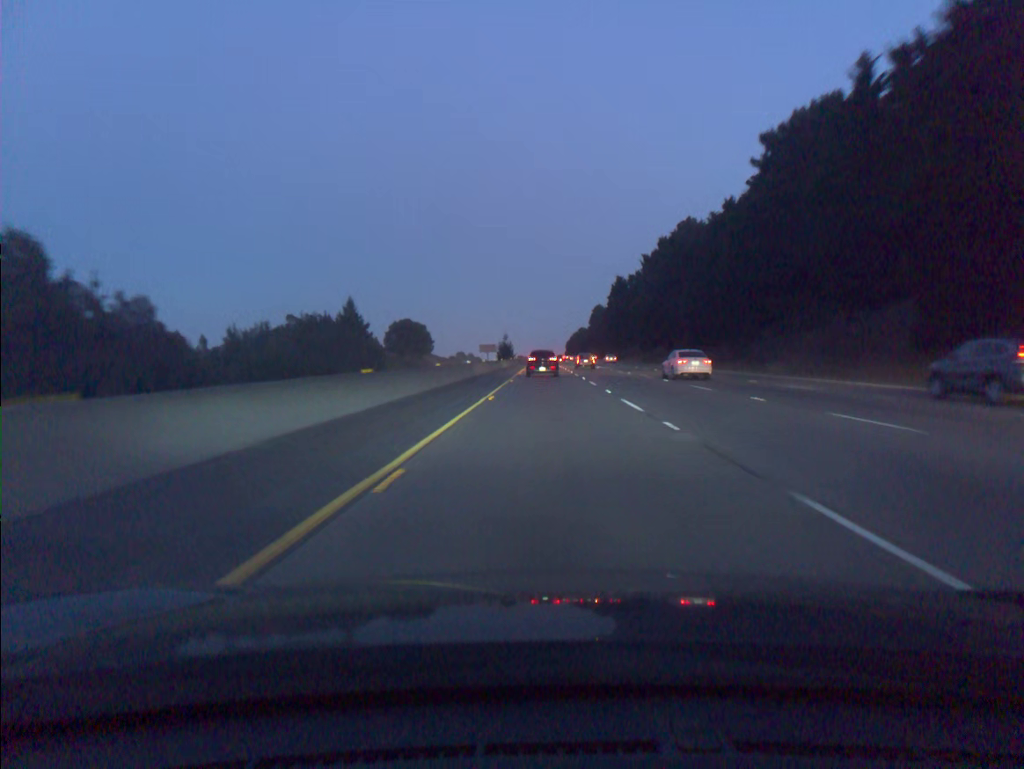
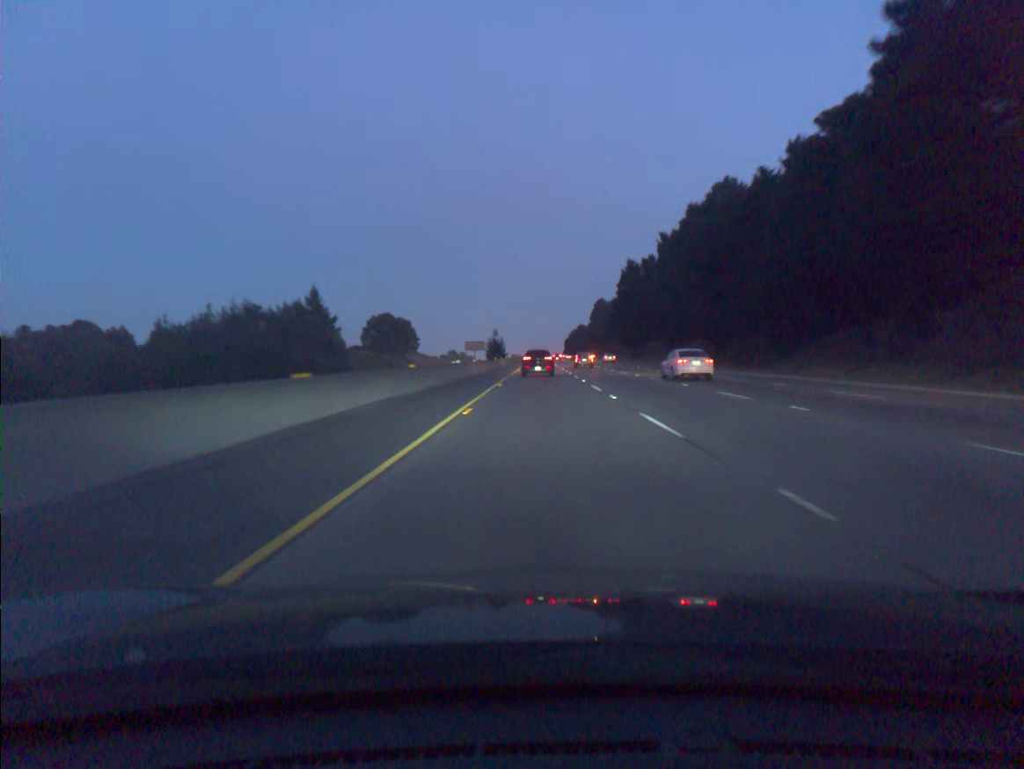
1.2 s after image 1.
(+0.1, +34.8) m; 0°
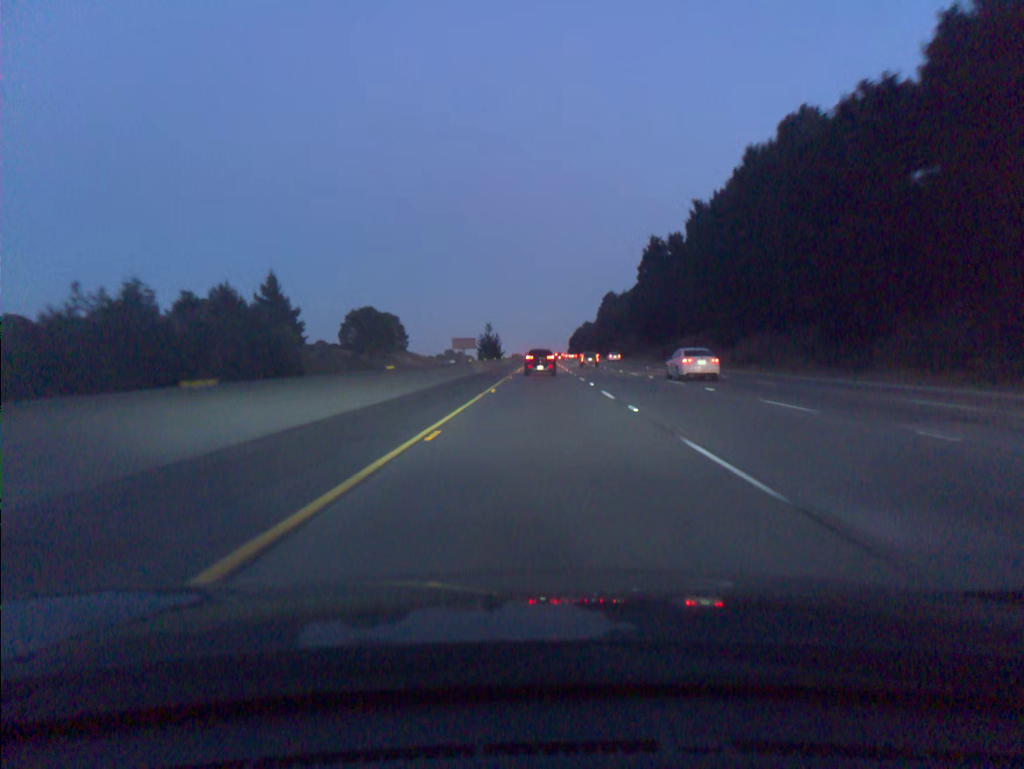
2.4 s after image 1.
(-0.1, +34.1) m; 0°
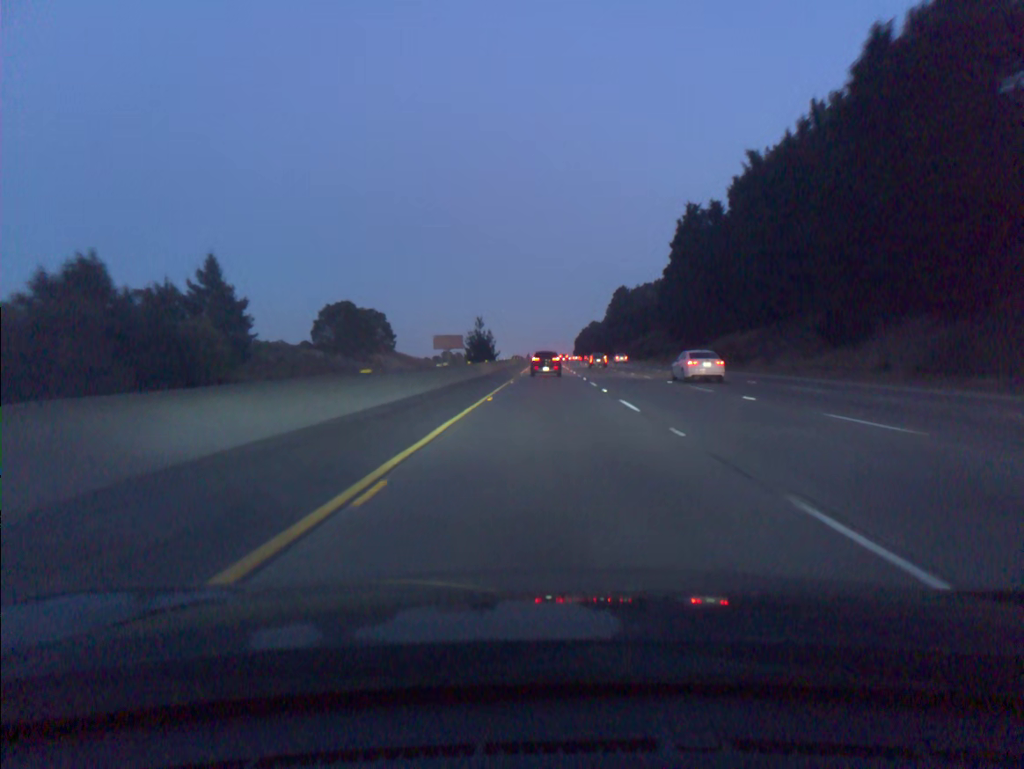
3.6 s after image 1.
(-0.1, +33.6) m; 0°
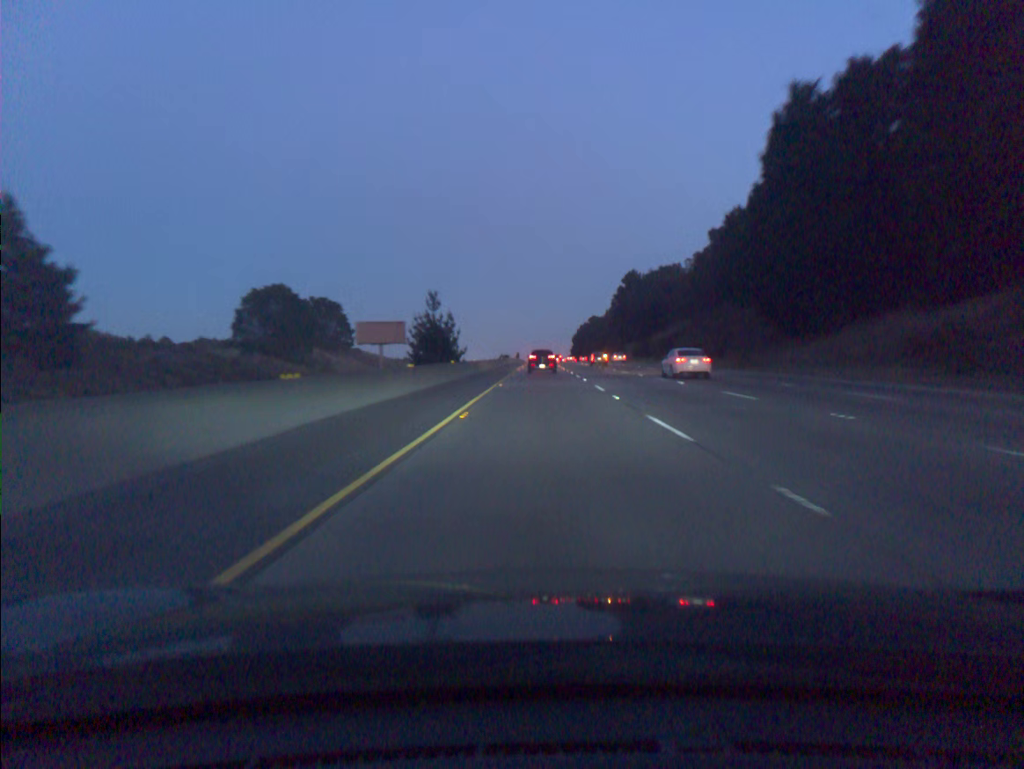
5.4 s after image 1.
(+0.2, +49.9) m; 0°
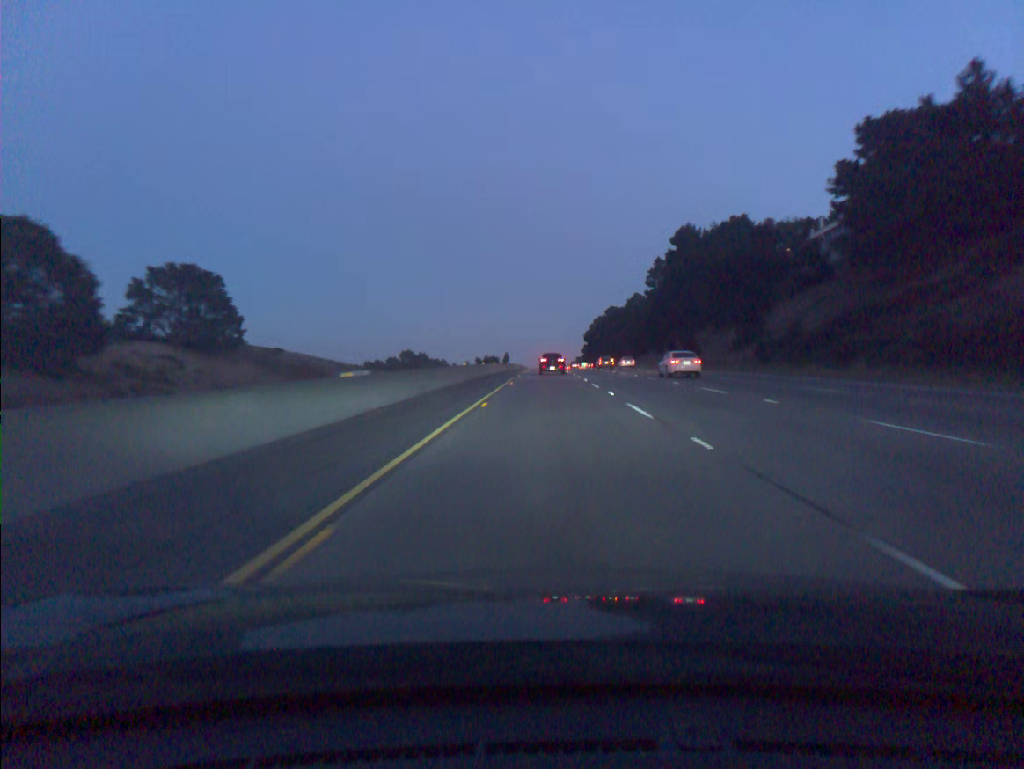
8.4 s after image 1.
(-0.4, +83.4) m; 0°
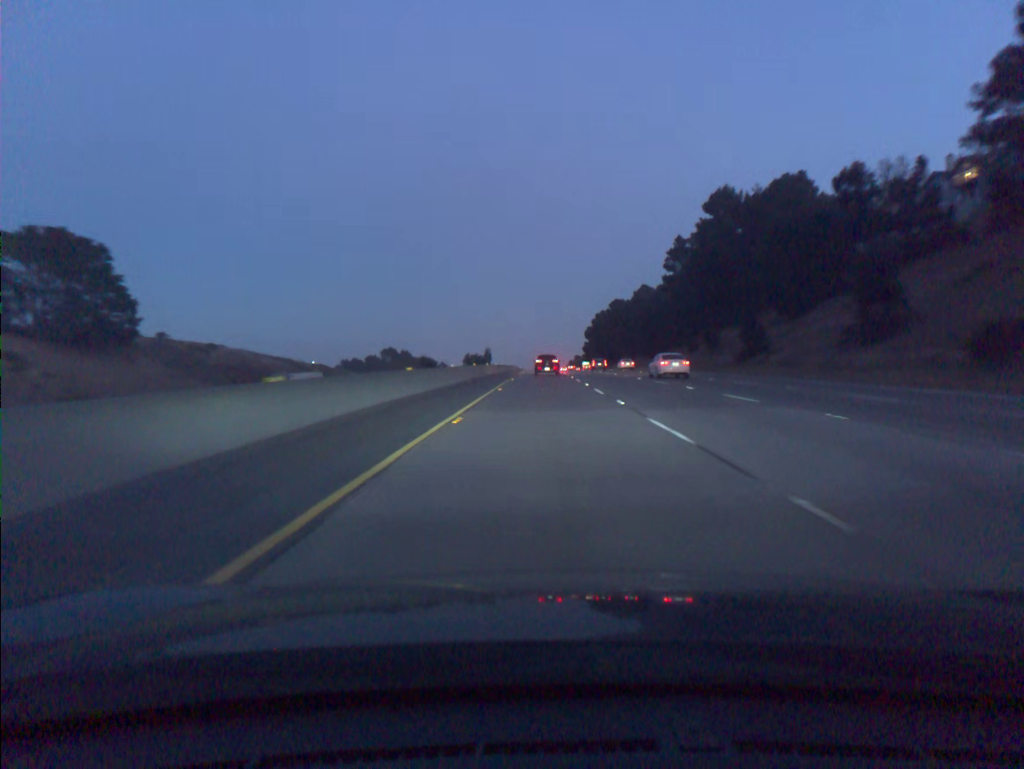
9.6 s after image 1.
(+0.1, +33.8) m; 0°
